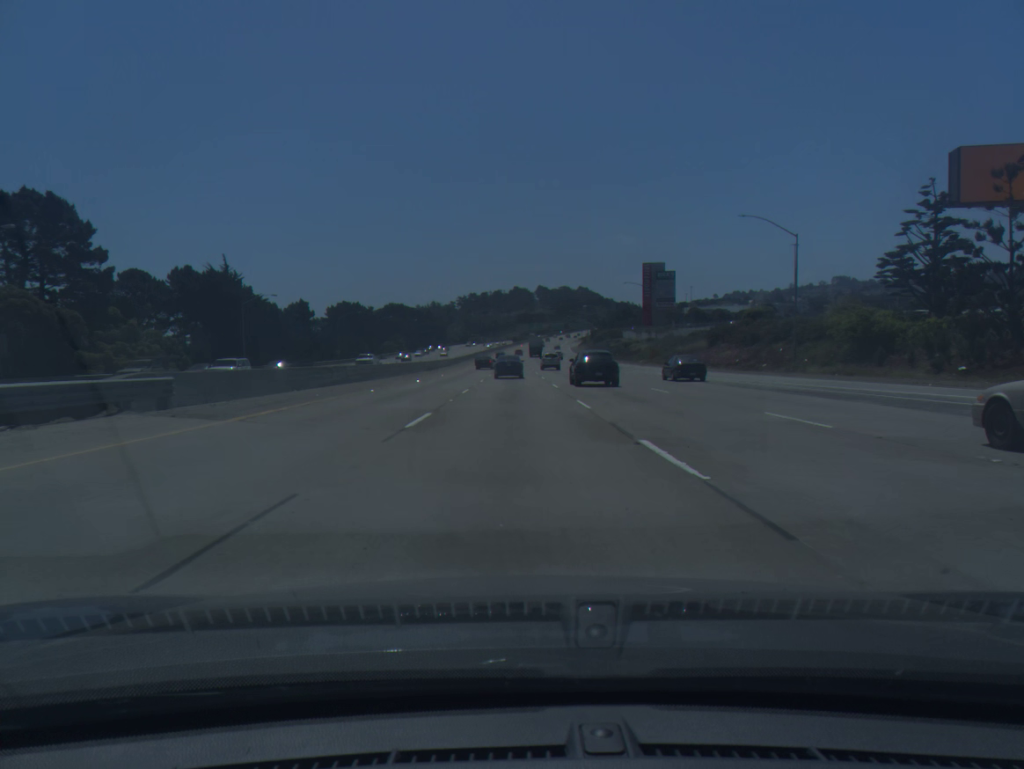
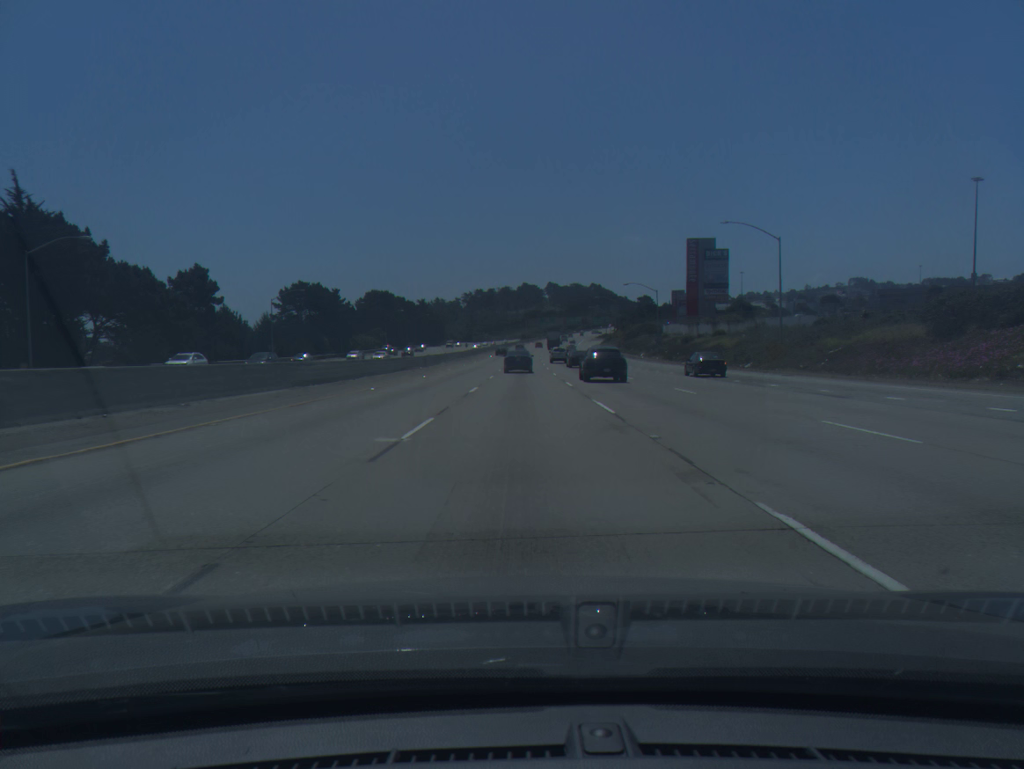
(-0.4, +46.4) m; -1°
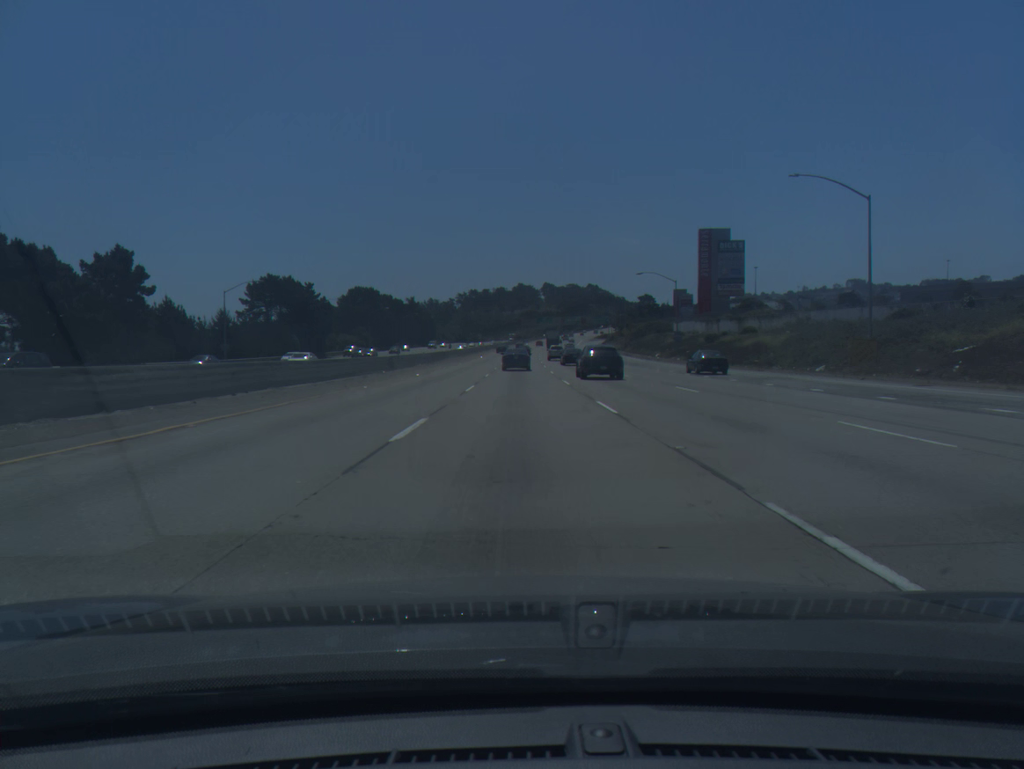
(0.0, +15.5) m; 0°
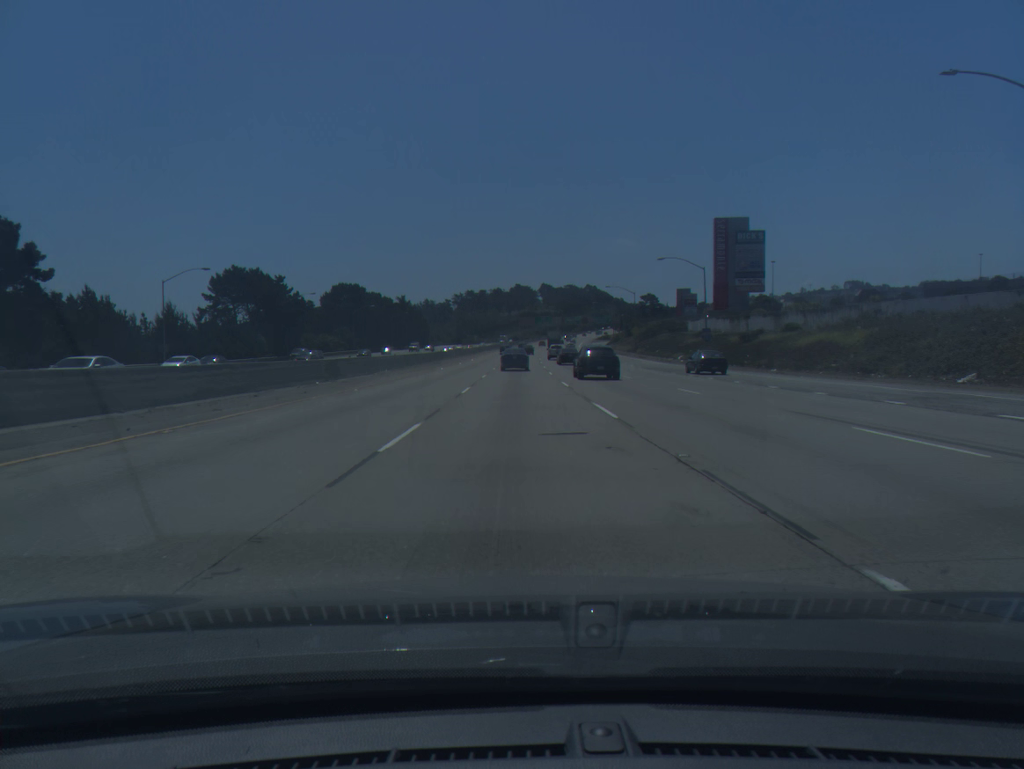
(0.0, +15.5) m; 0°
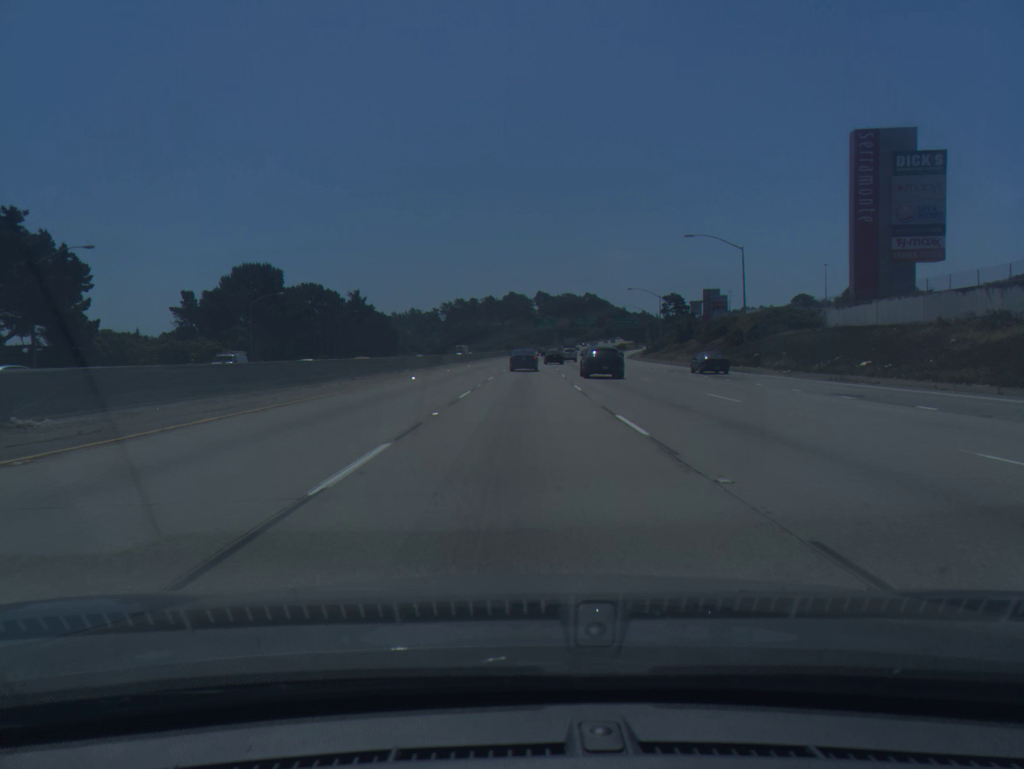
(+0.1, +61.8) m; 0°
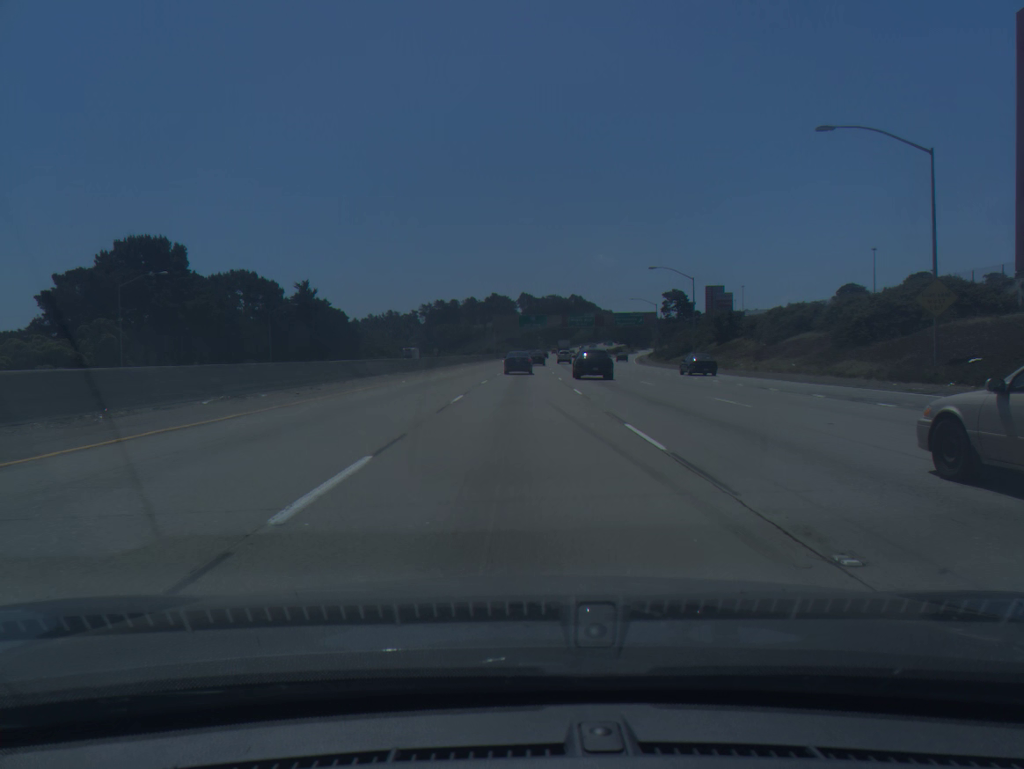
(+0.3, +30.7) m; +1°
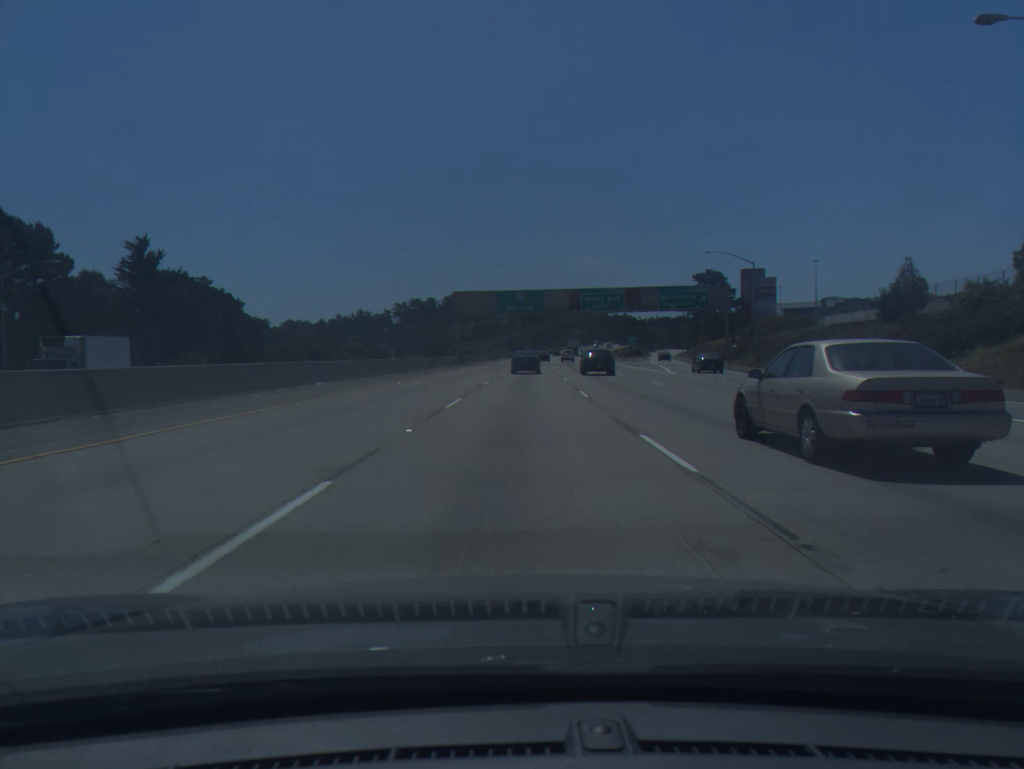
(+0.8, +60.5) m; +1°
